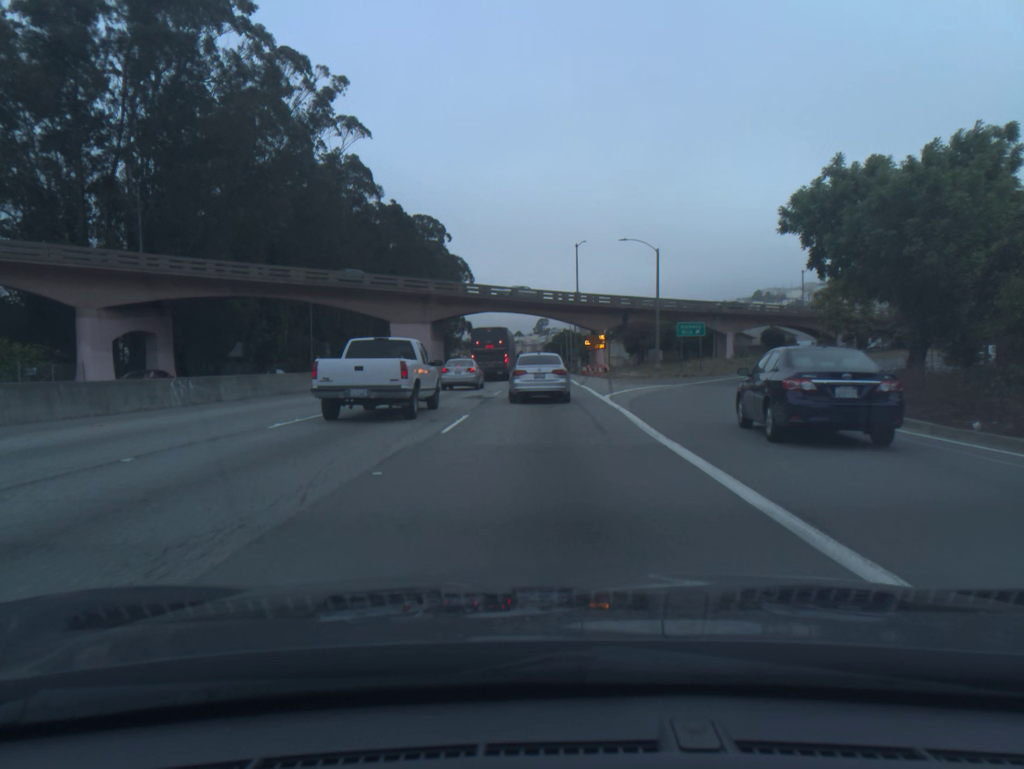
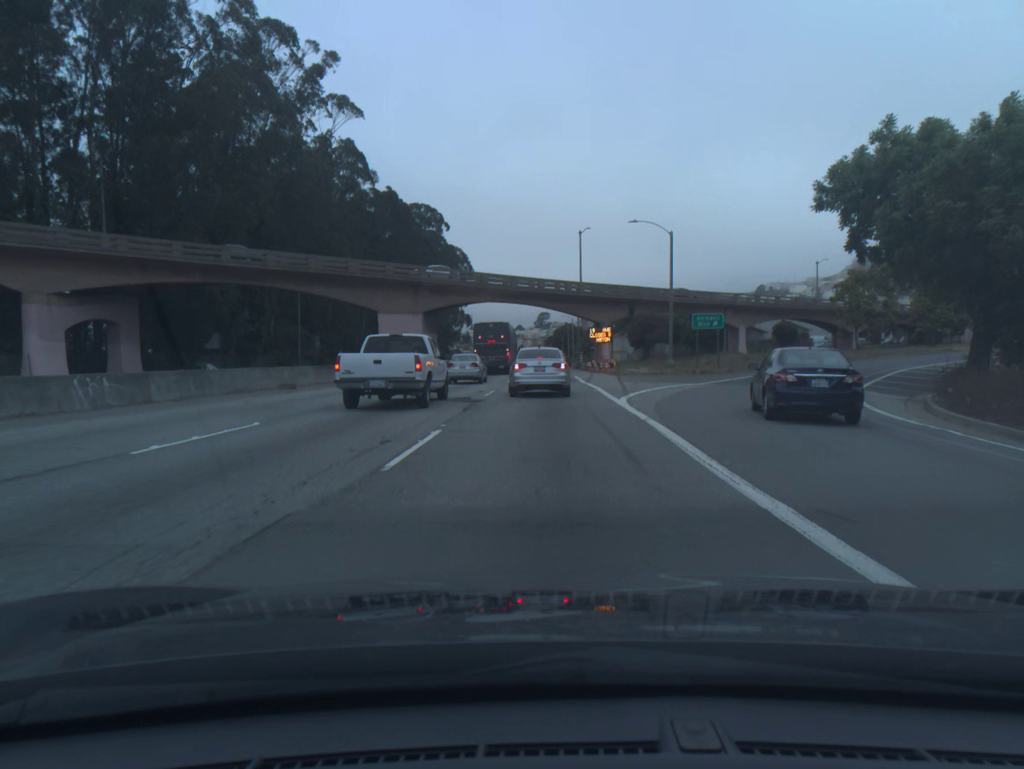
(0.0, +4.7) m; 0°
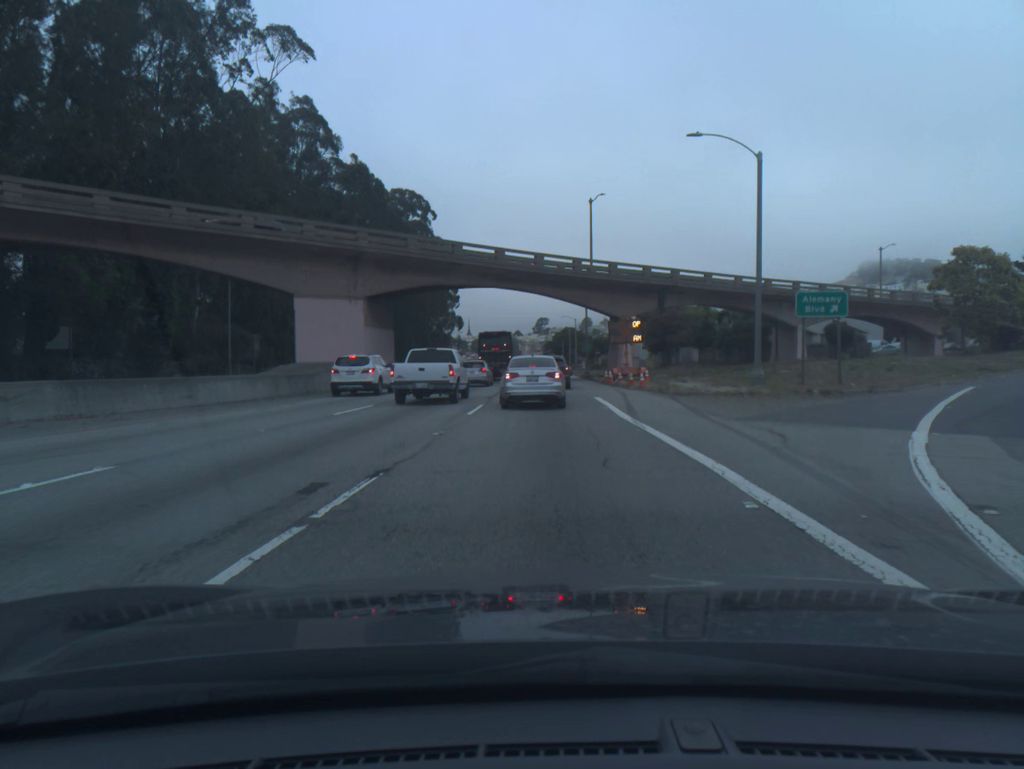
(-0.1, +19.2) m; -1°
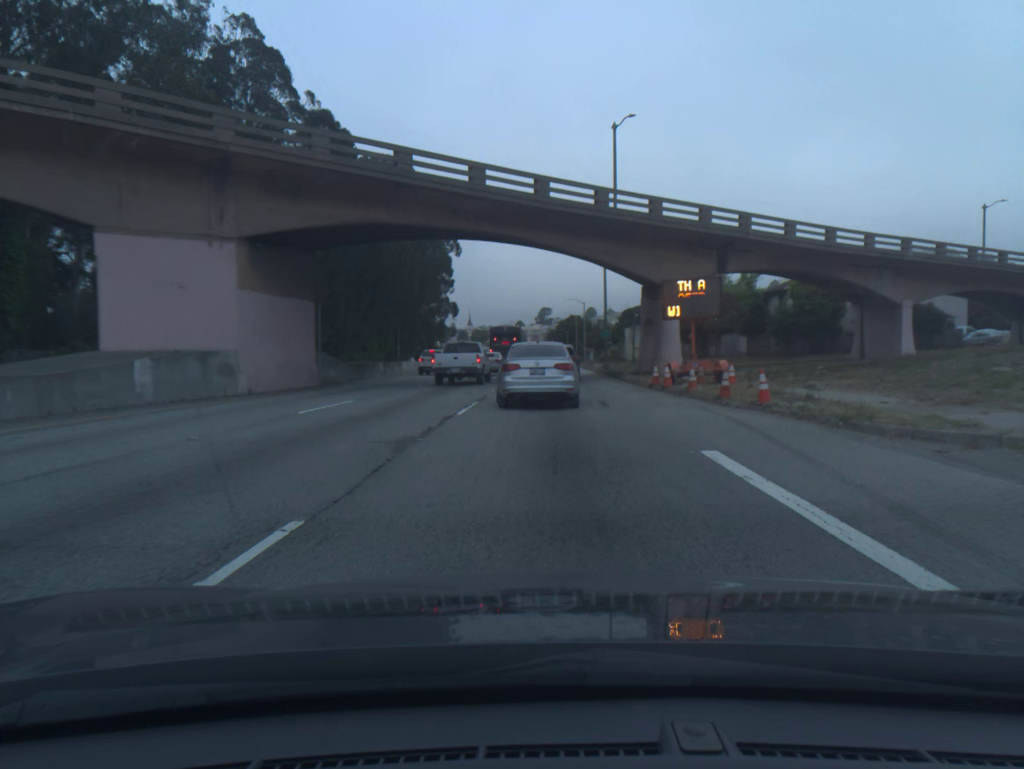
(0.0, +17.6) m; 0°
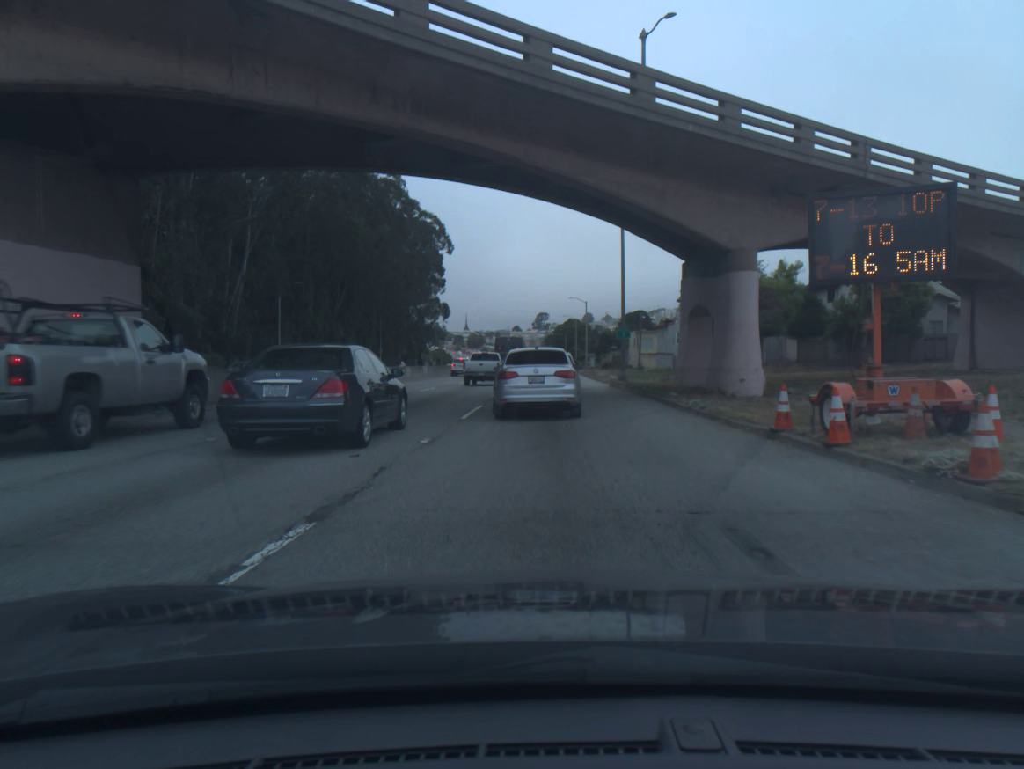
(+0.1, +13.8) m; 0°
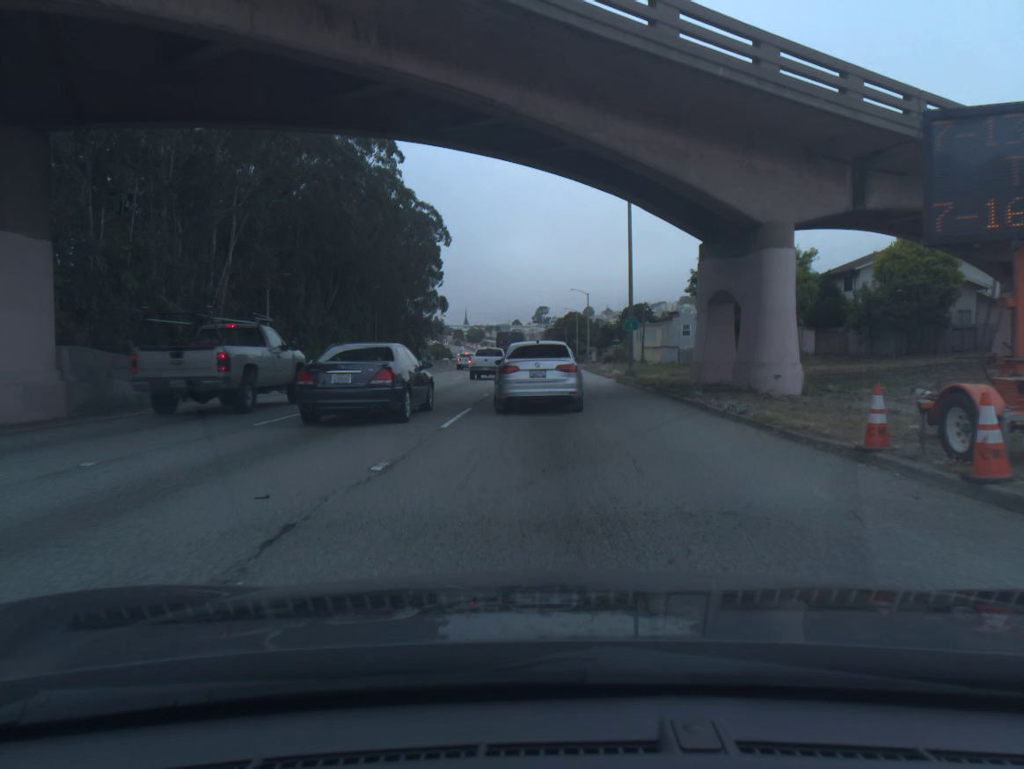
(0.0, +3.2) m; 0°
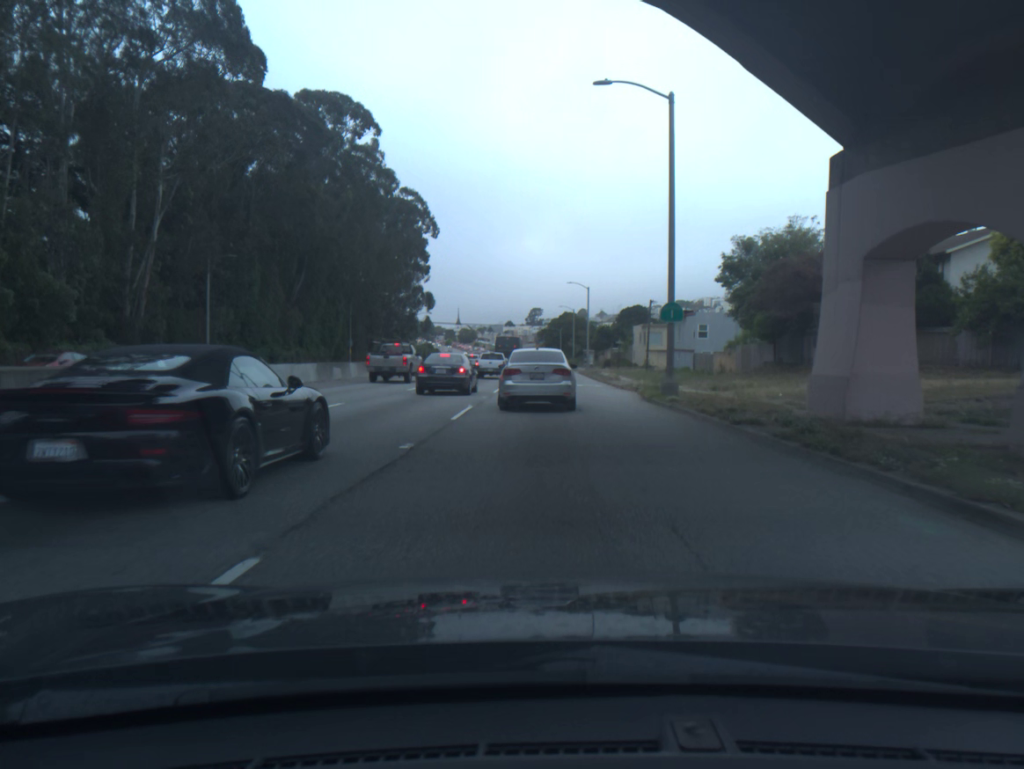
(0.0, +12.7) m; 0°
